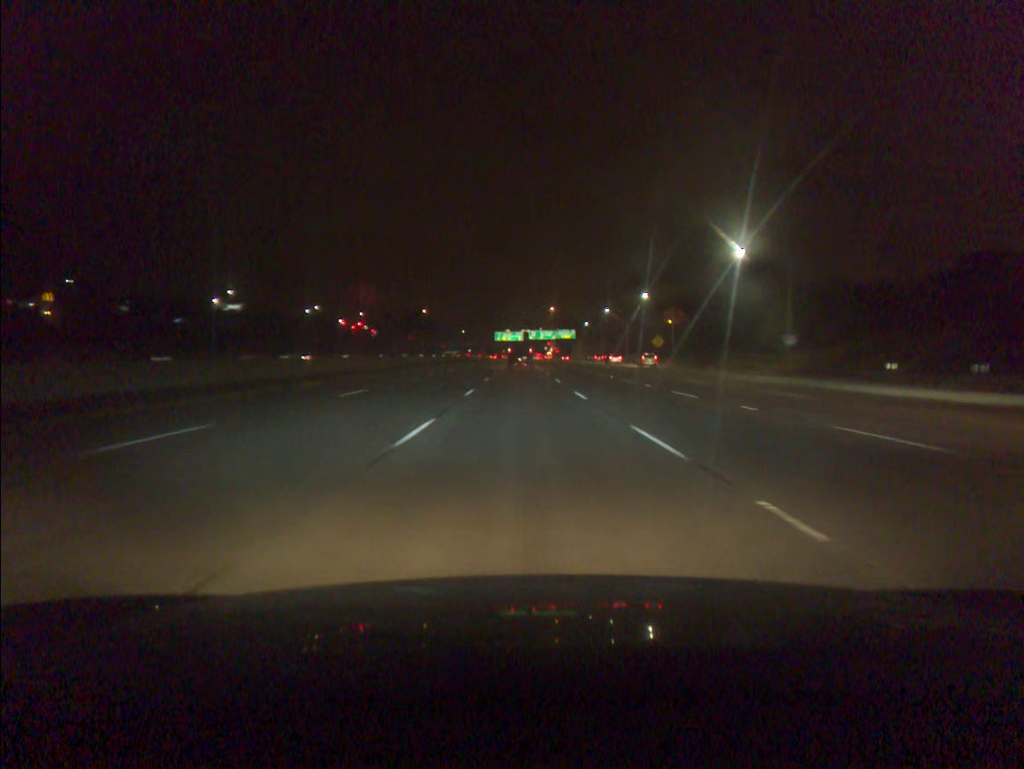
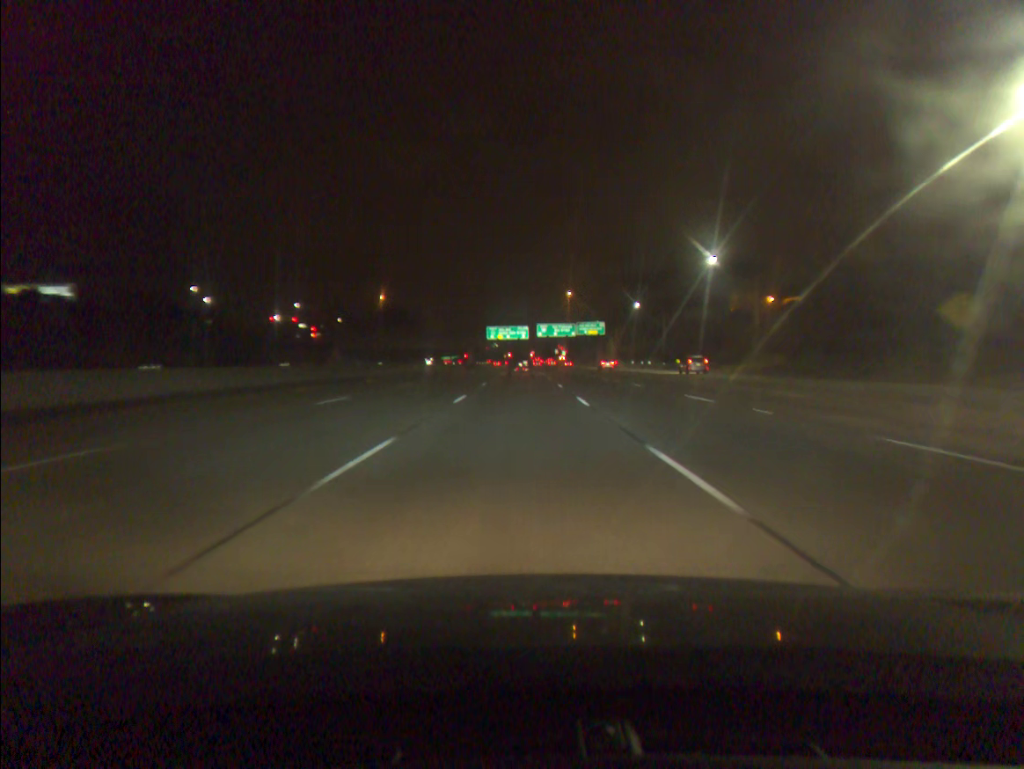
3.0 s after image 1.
(+0.2, +88.4) m; 0°
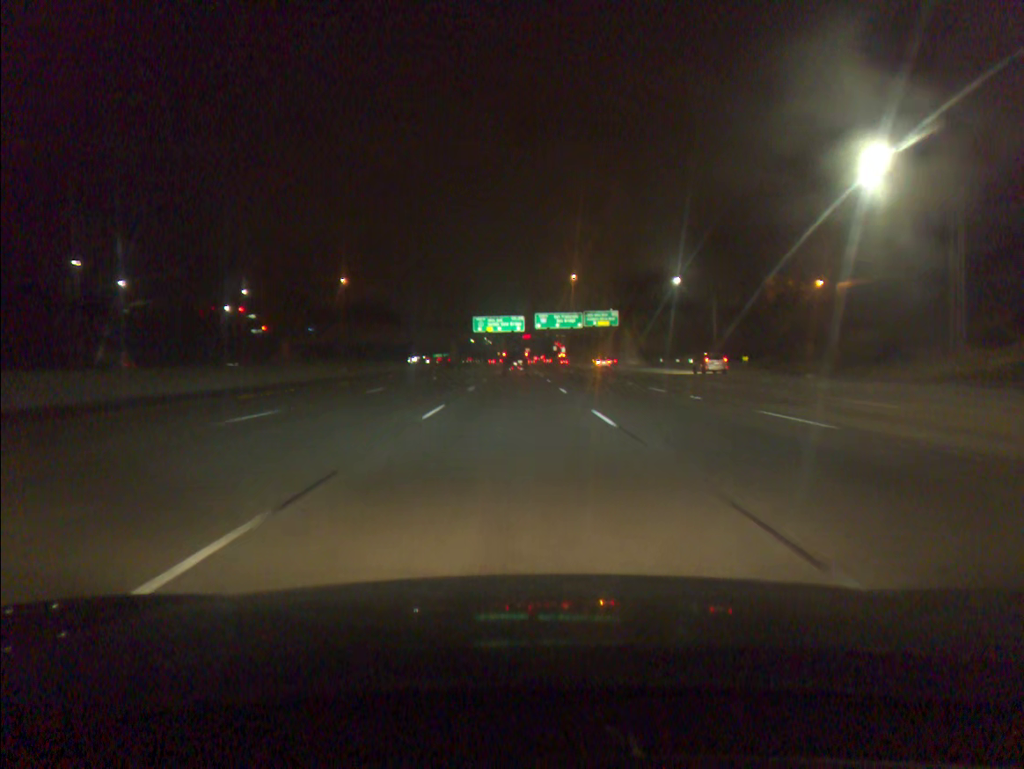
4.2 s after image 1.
(+0.1, +34.9) m; 0°
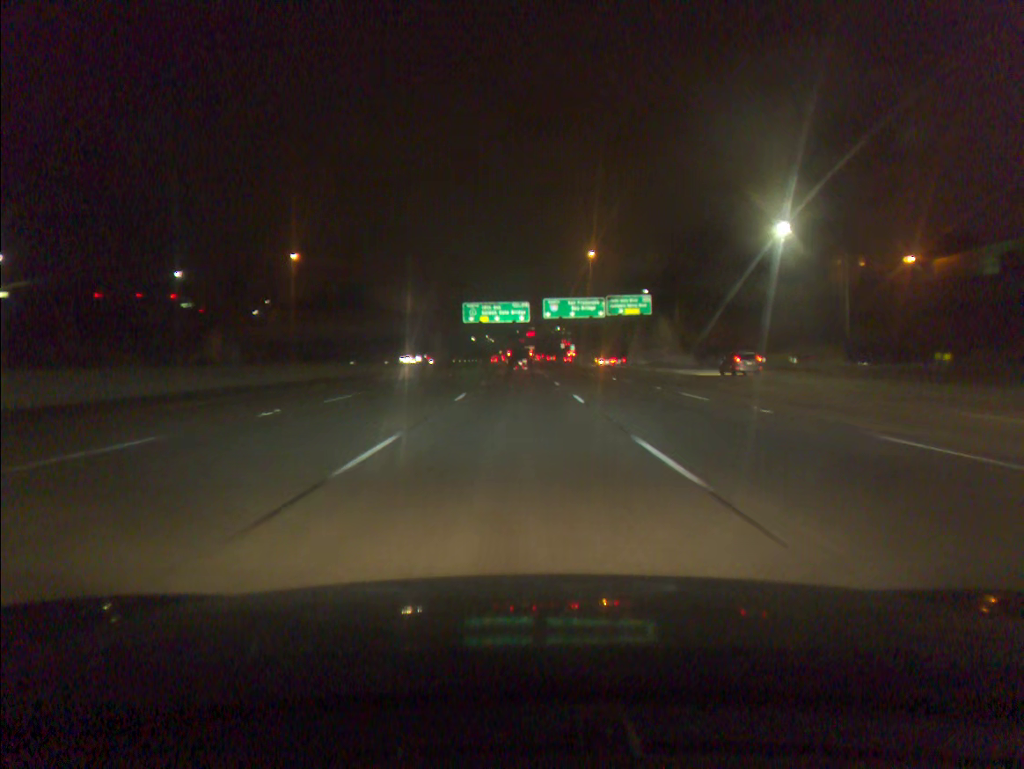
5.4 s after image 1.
(0.0, +34.8) m; 0°
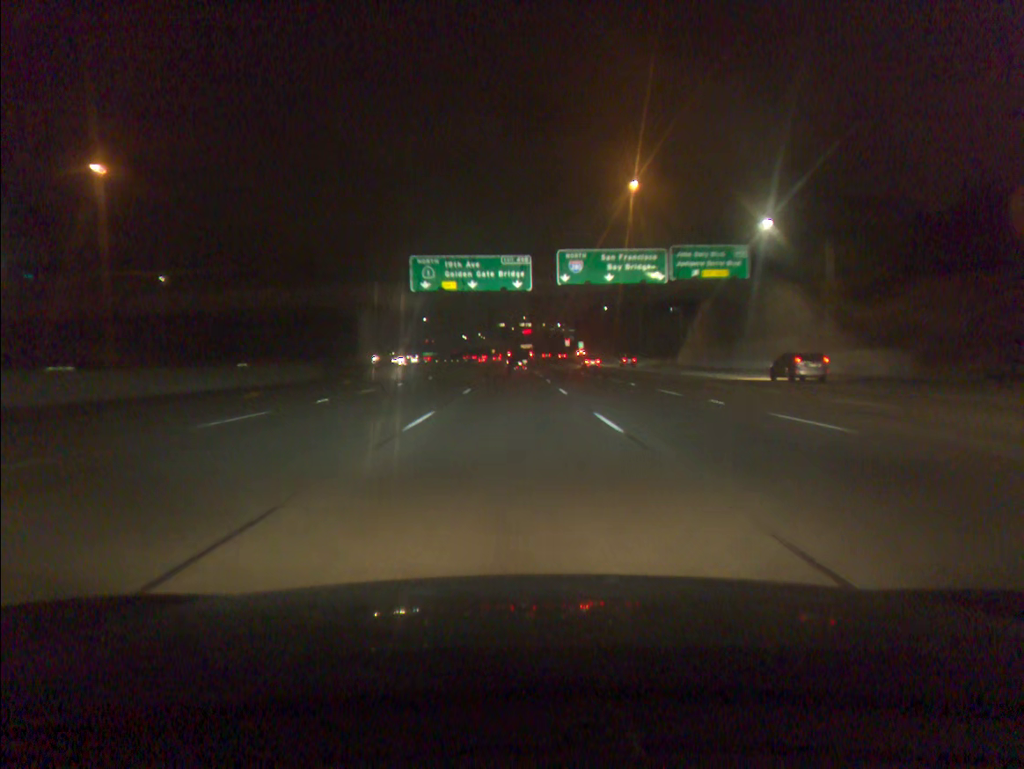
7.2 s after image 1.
(+0.1, +51.9) m; 0°
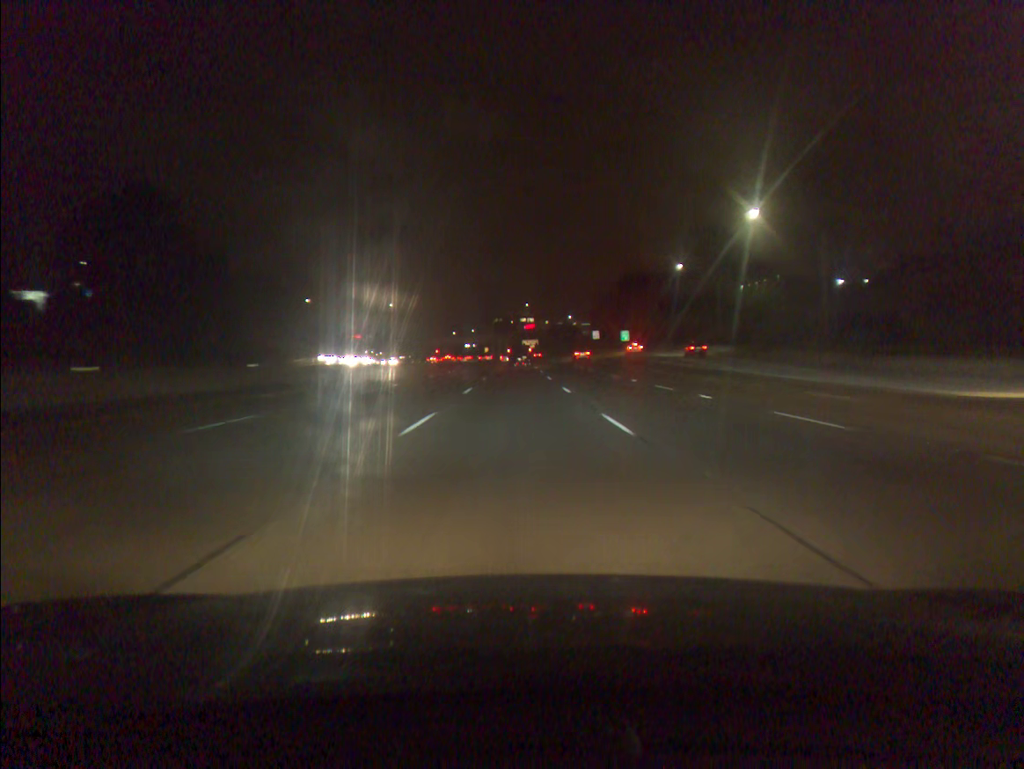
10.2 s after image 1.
(-0.4, +86.0) m; 0°
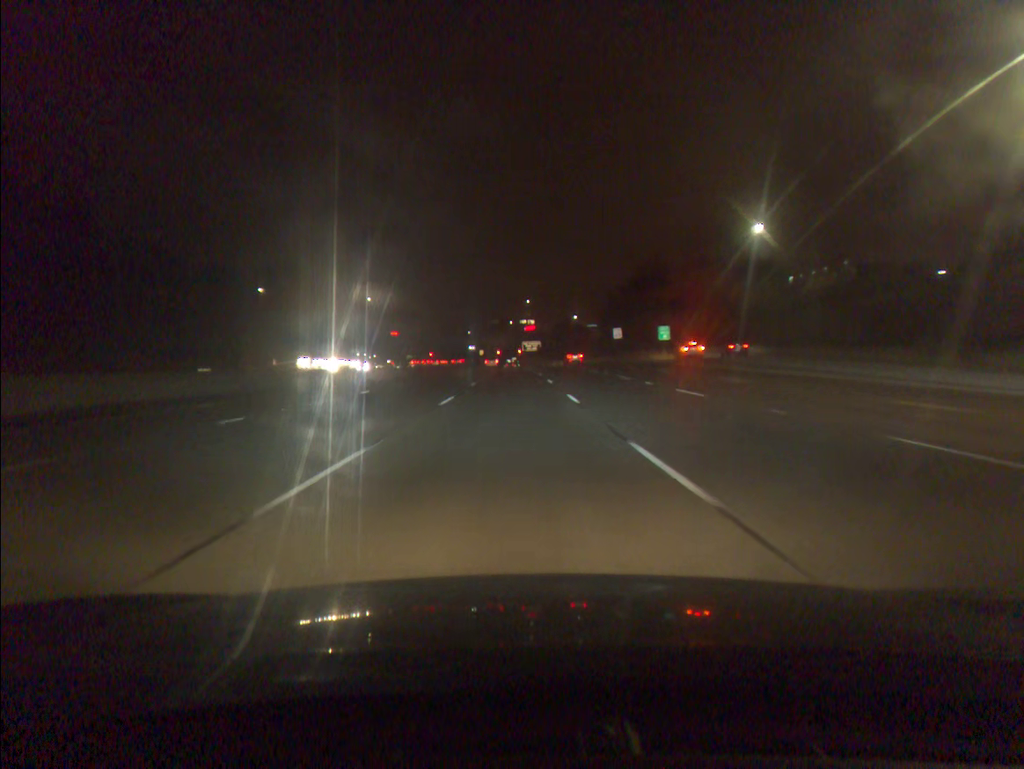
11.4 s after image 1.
(+0.1, +34.5) m; 0°
